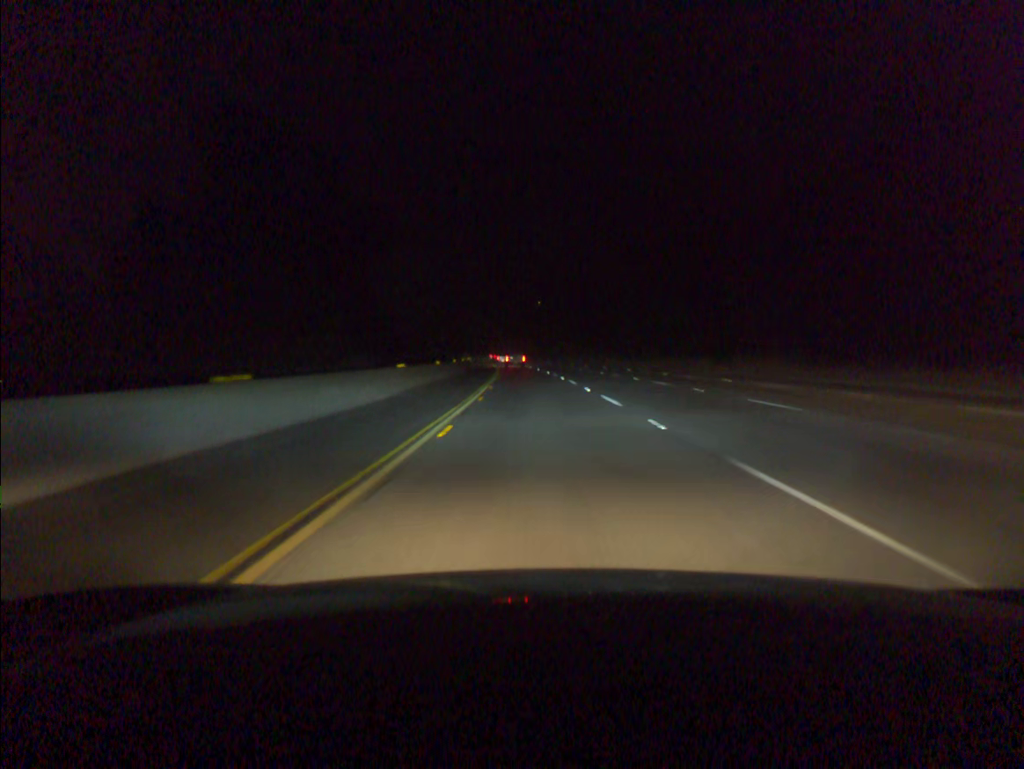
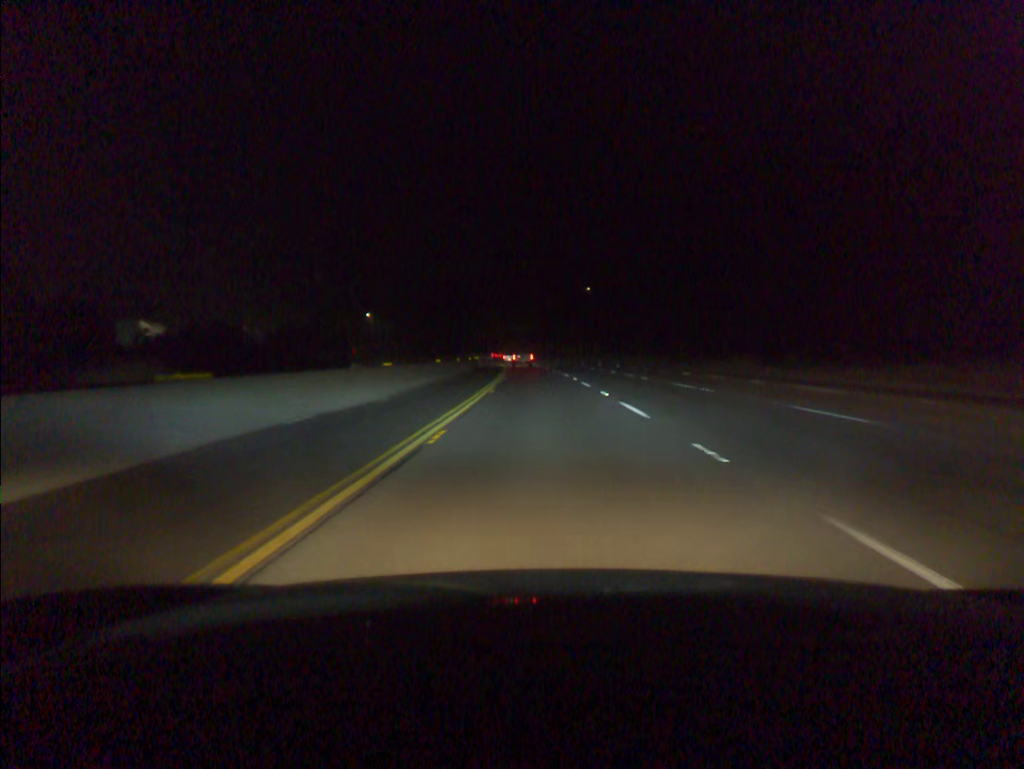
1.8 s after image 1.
(-1.6, +61.9) m; -3°
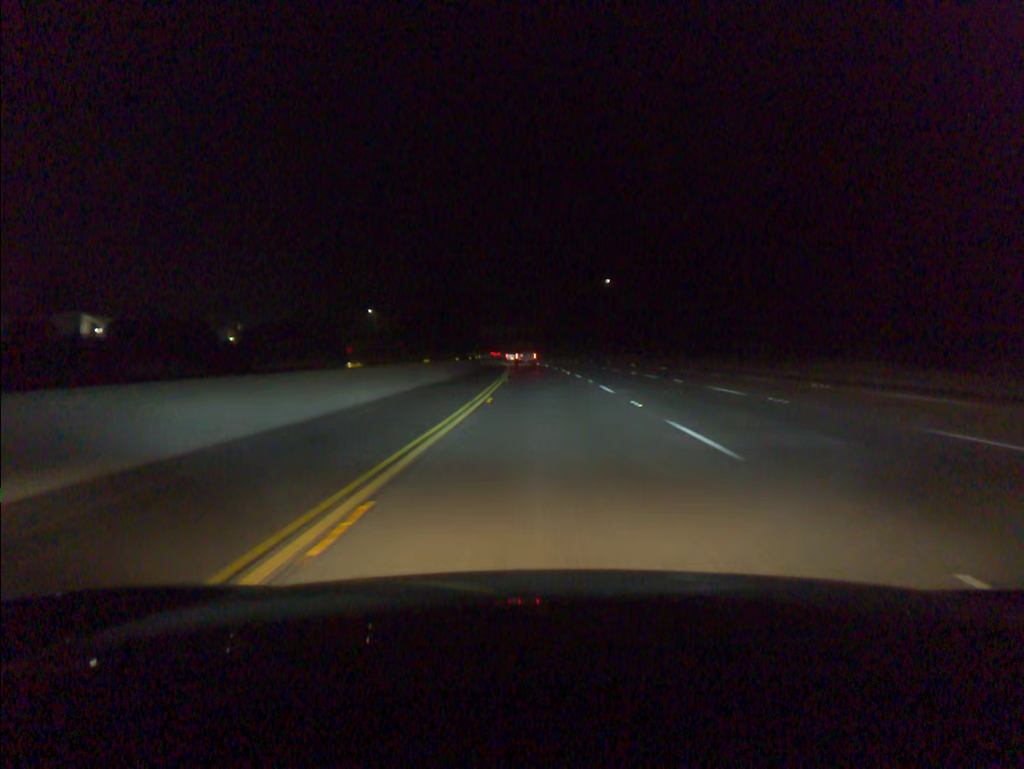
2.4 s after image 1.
(-0.2, +20.4) m; -1°
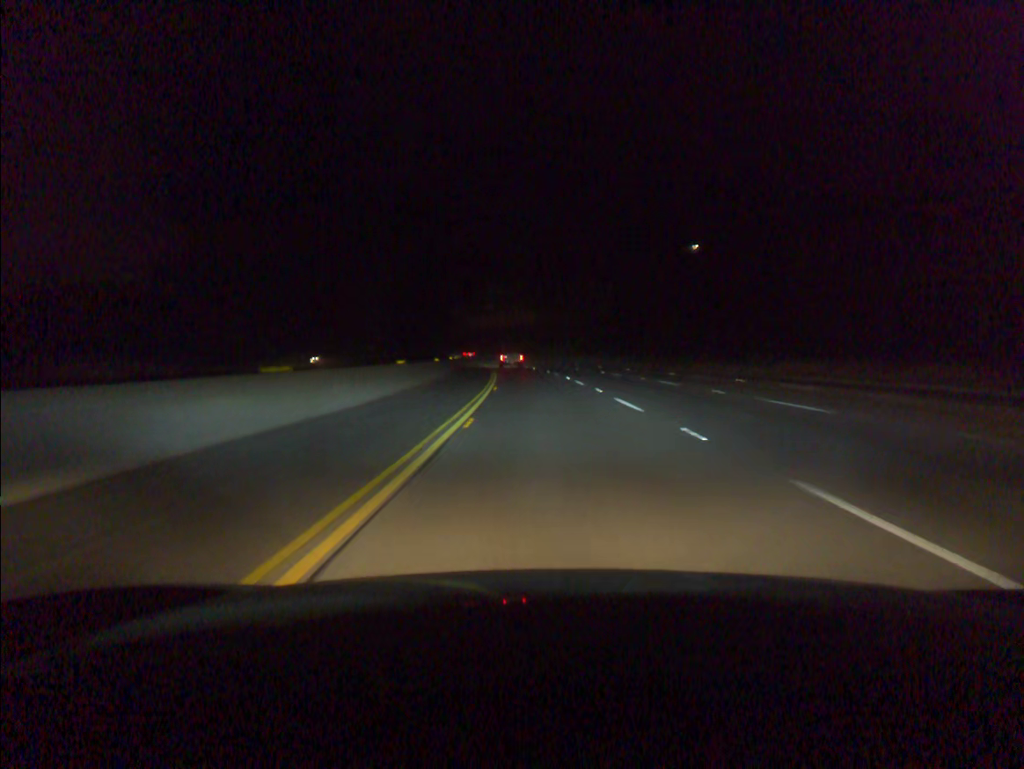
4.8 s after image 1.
(-1.9, +79.1) m; -3°
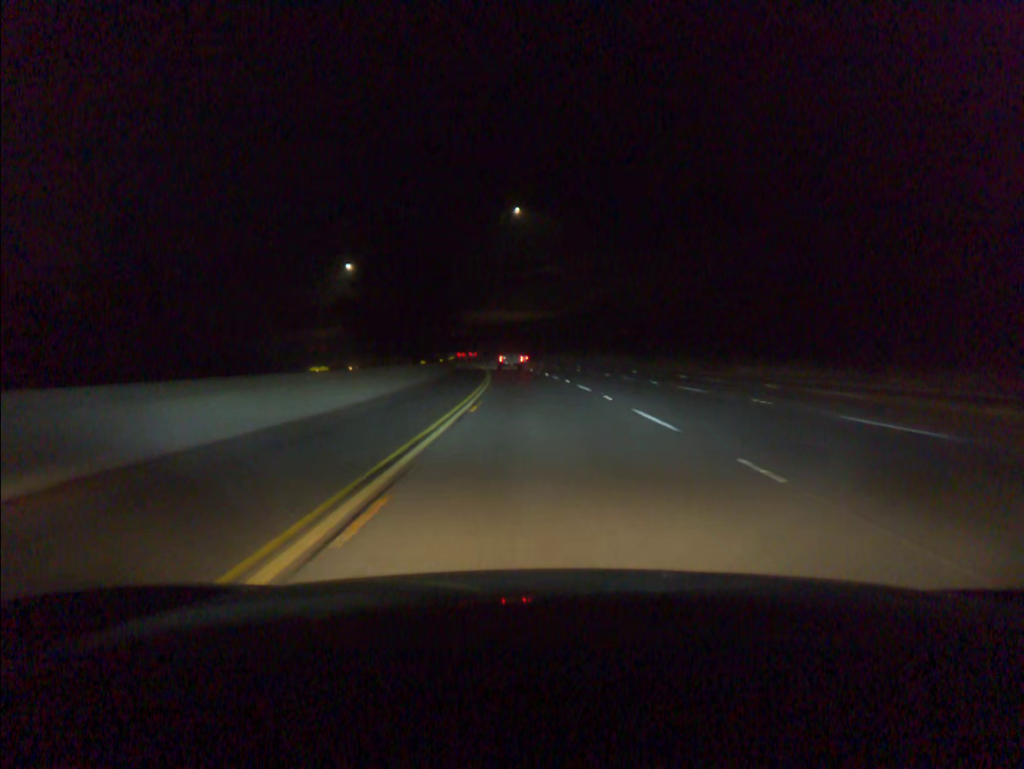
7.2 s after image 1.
(-3.3, +76.7) m; -5°
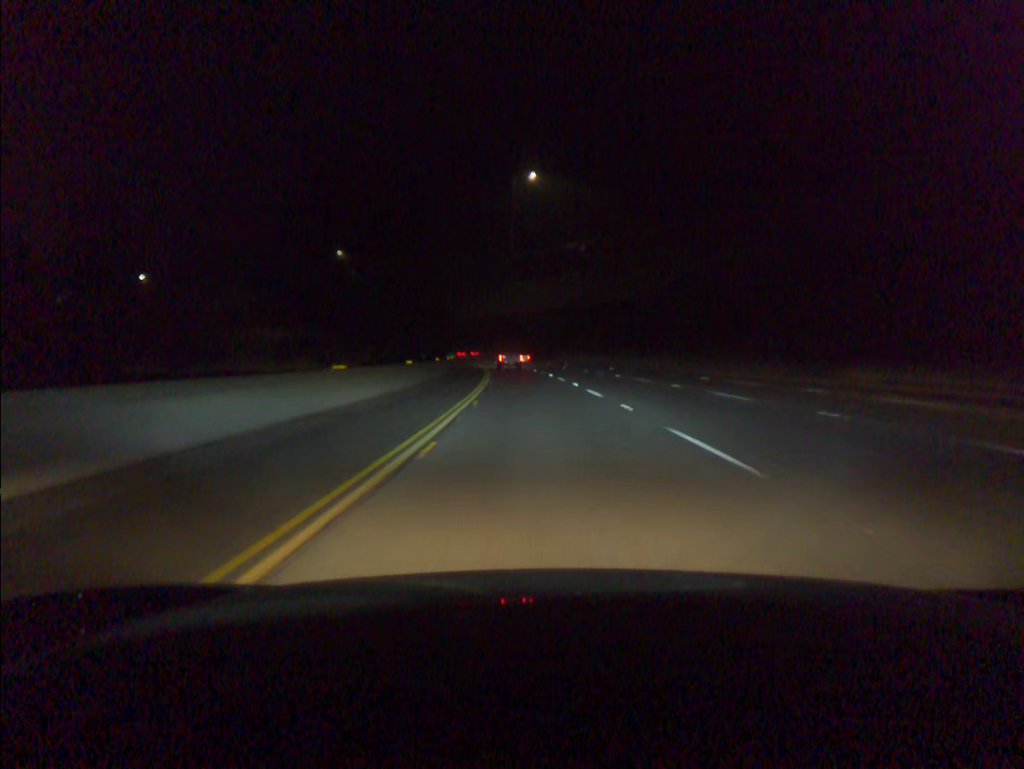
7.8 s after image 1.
(-0.2, +19.0) m; -1°
